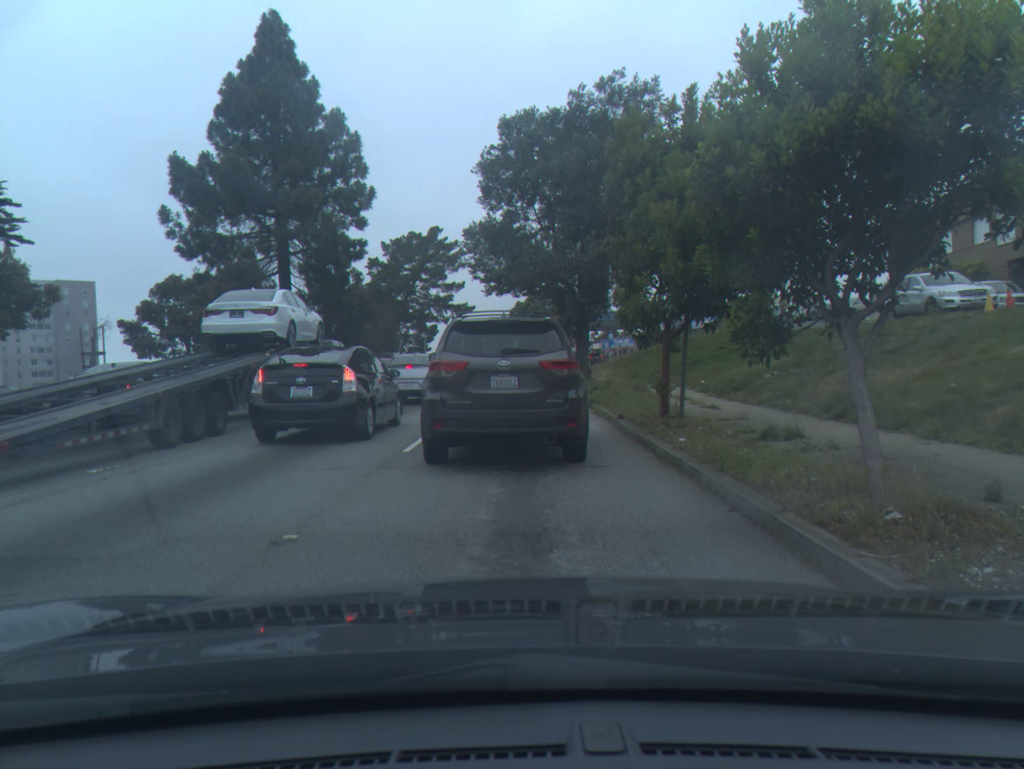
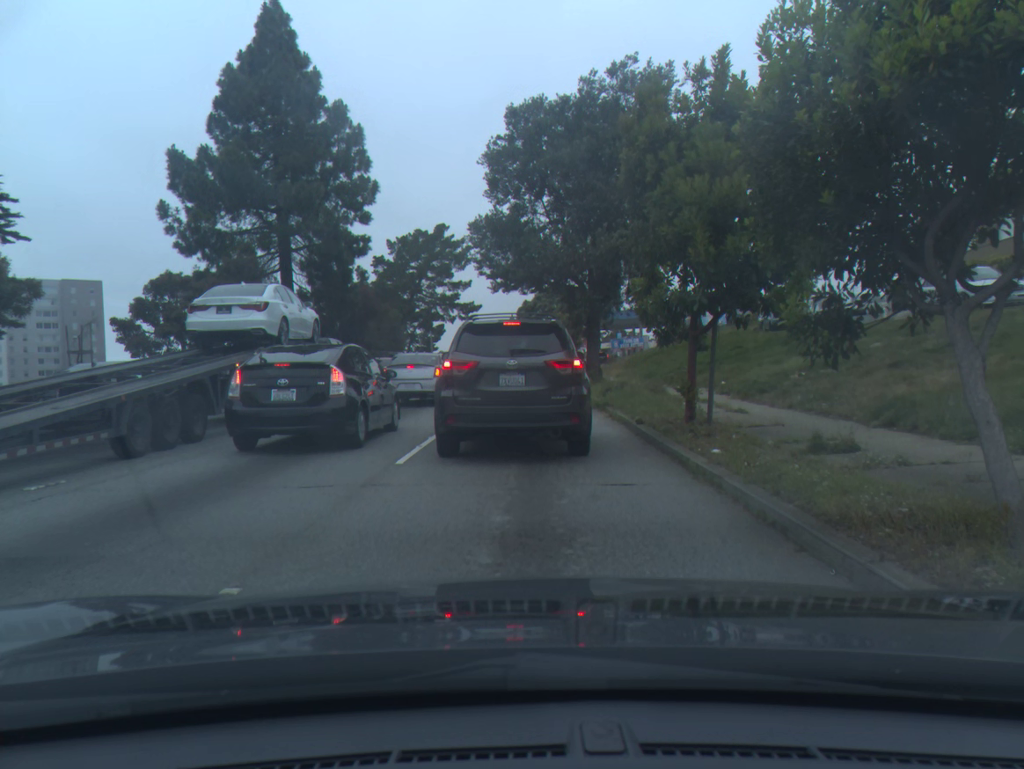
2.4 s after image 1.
(0.0, +1.3) m; 0°
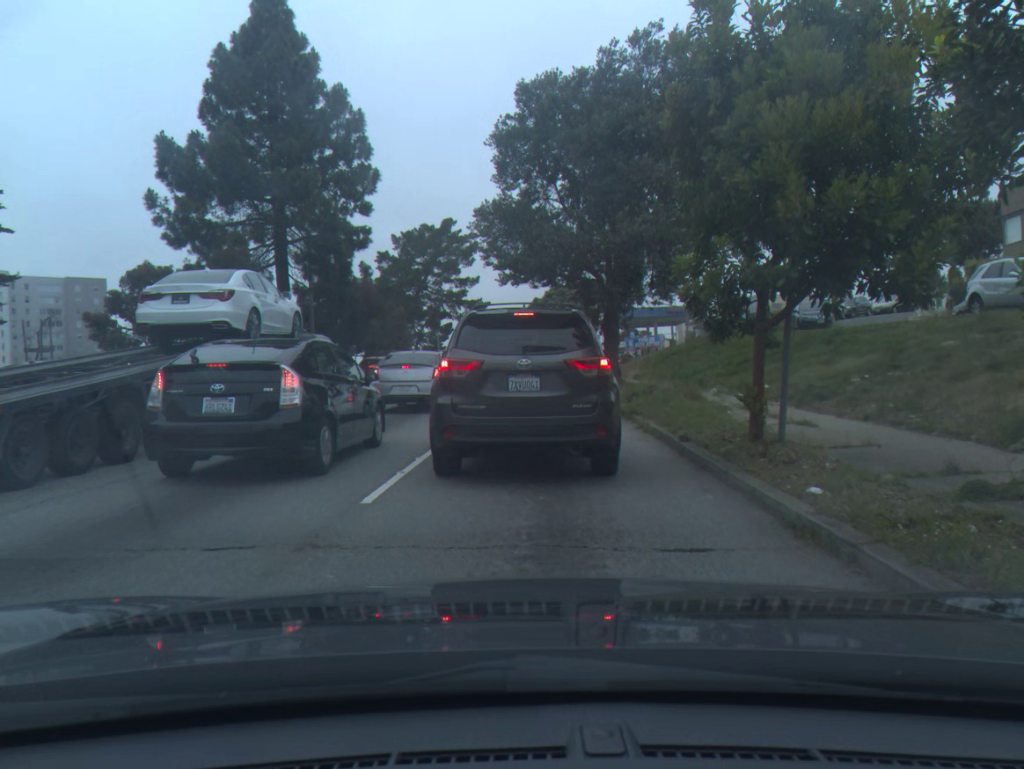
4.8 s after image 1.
(-0.1, +2.5) m; -1°
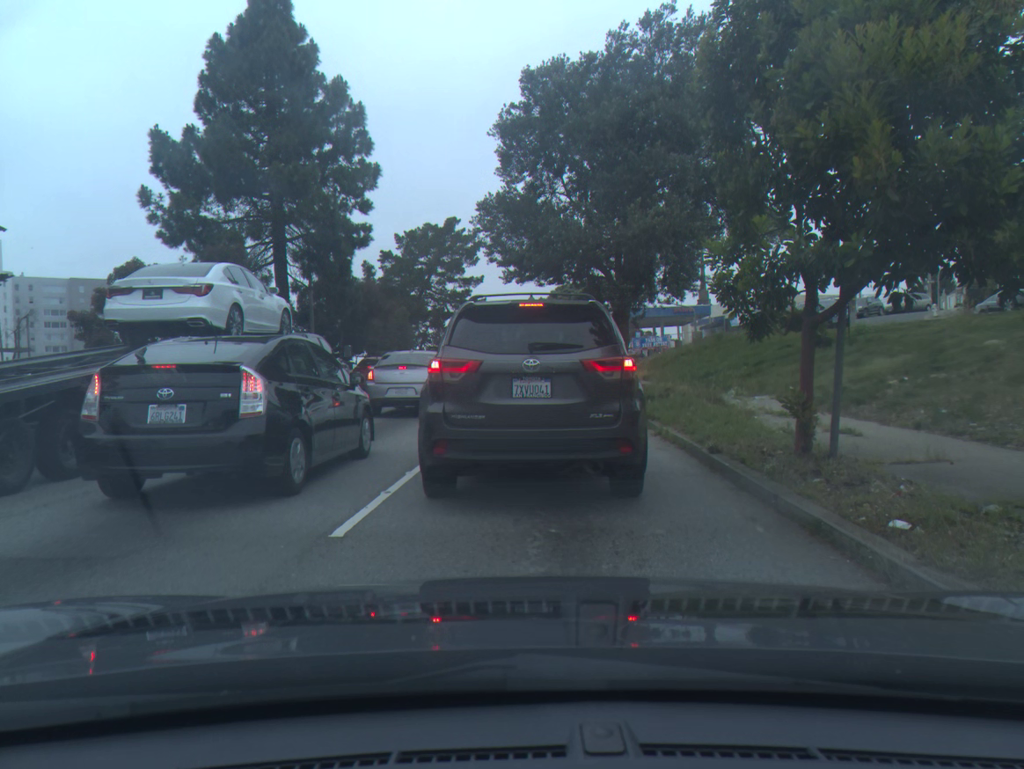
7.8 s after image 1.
(-0.1, +1.3) m; 0°
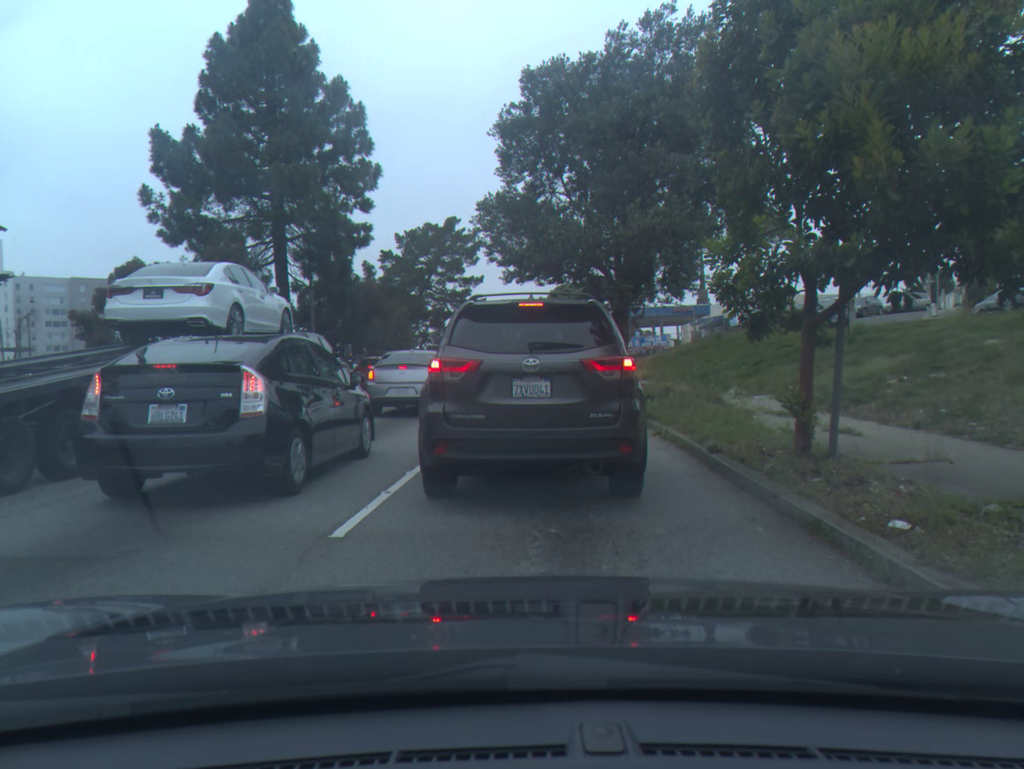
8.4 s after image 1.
(0.0, 0.0) m; 0°
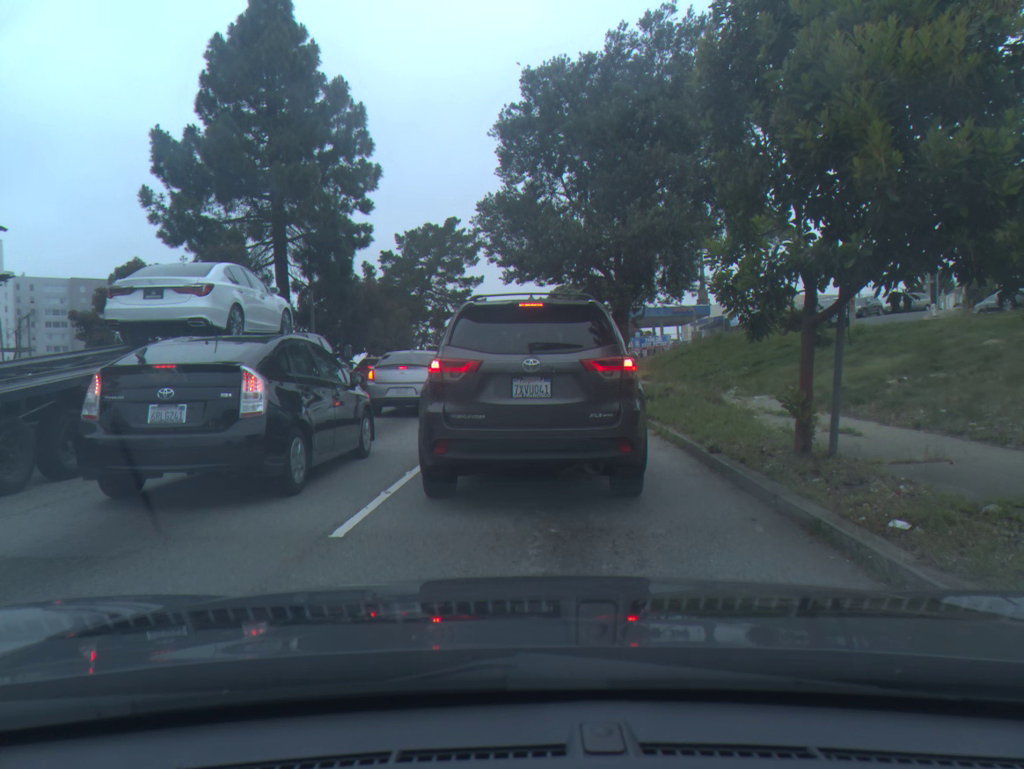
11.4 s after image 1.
(0.0, 0.0) m; 0°
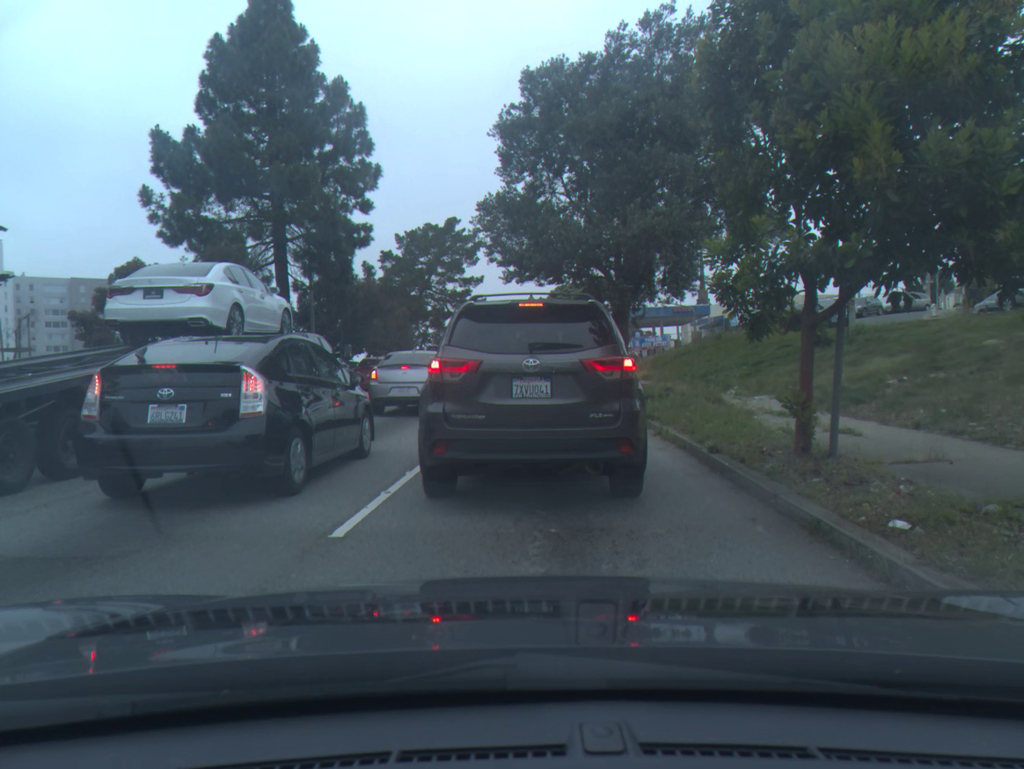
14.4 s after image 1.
(0.0, 0.0) m; 0°
